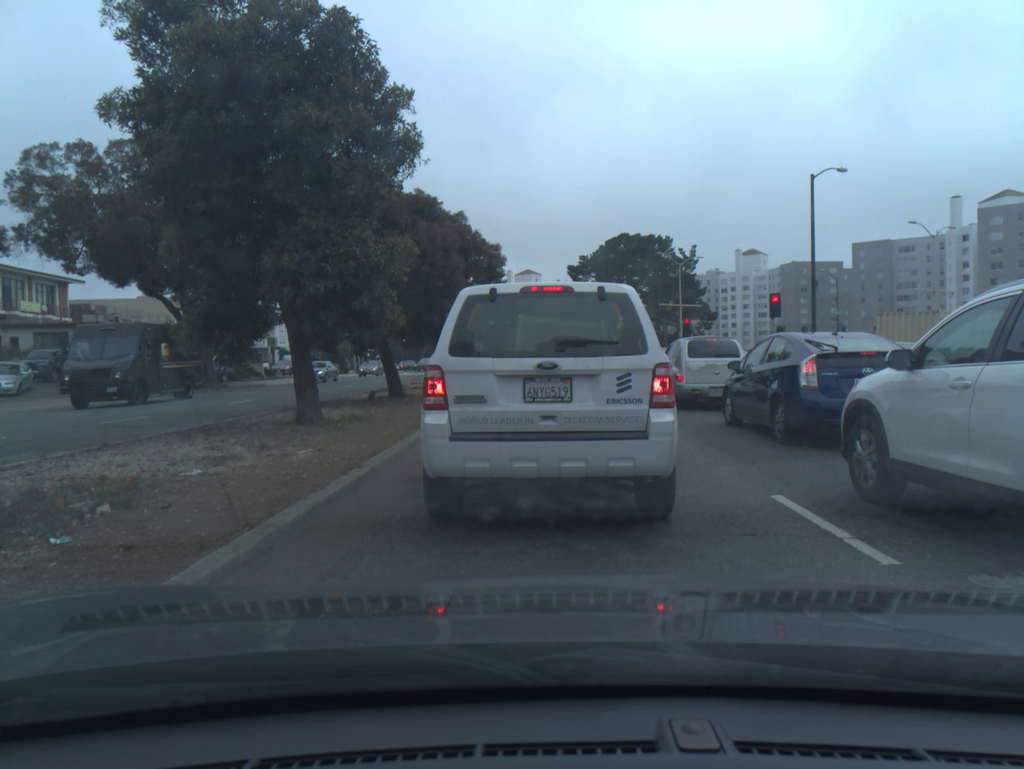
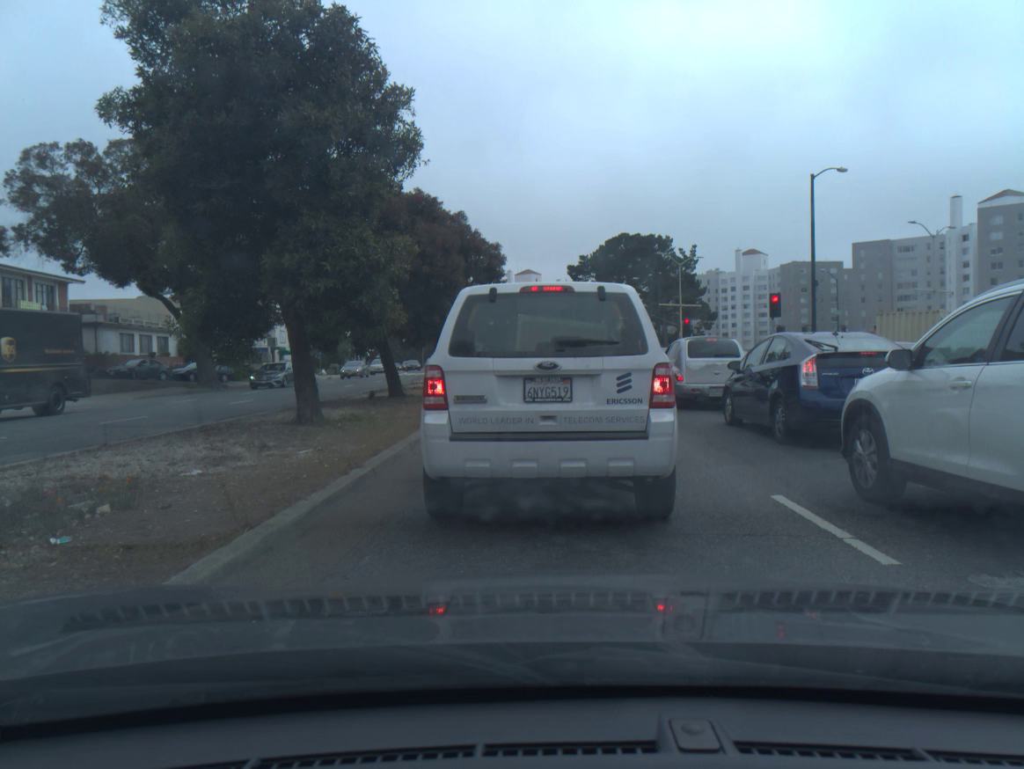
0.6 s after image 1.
(0.0, 0.0) m; 0°
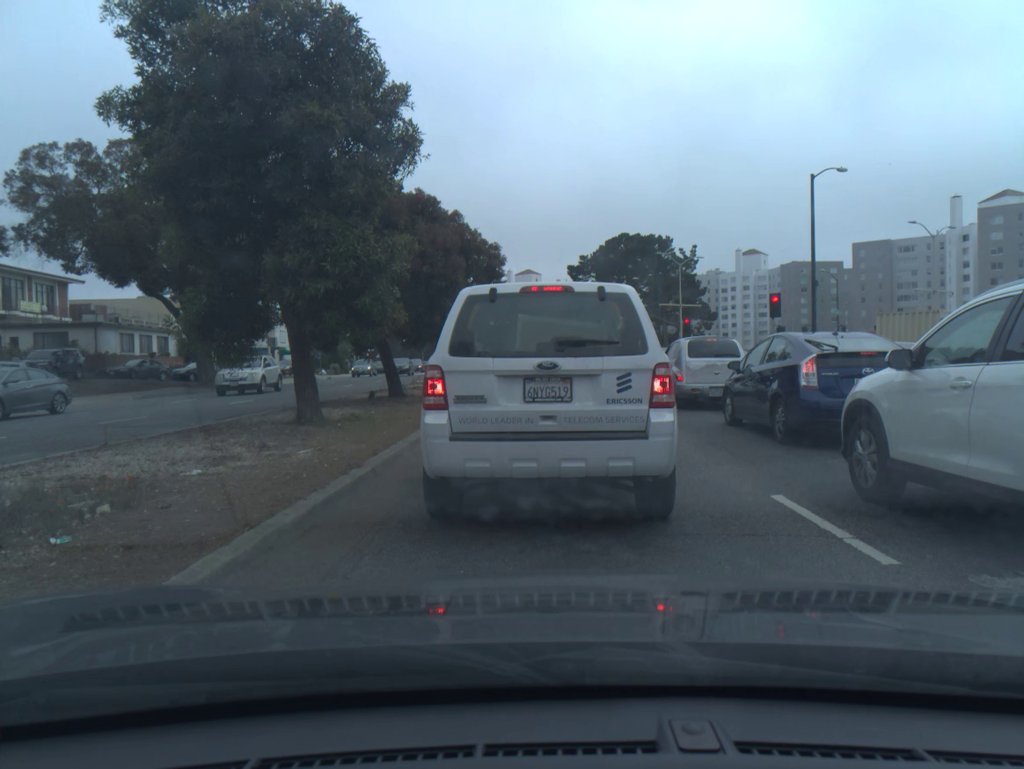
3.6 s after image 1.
(0.0, 0.0) m; 0°
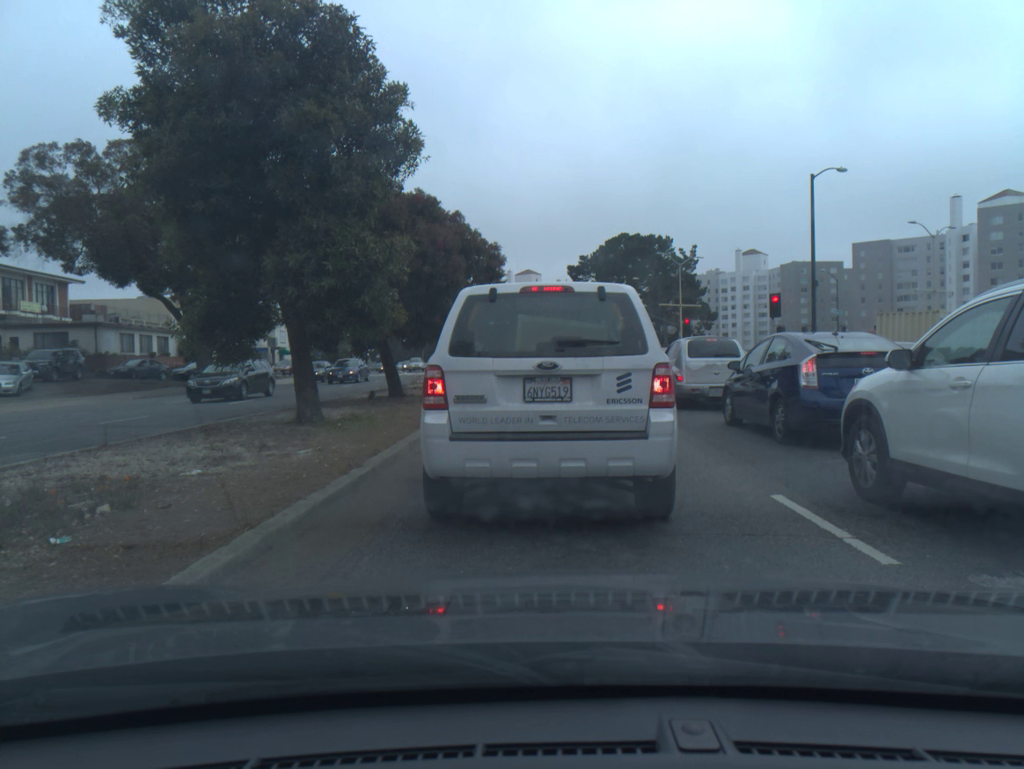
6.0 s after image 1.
(0.0, 0.0) m; 0°
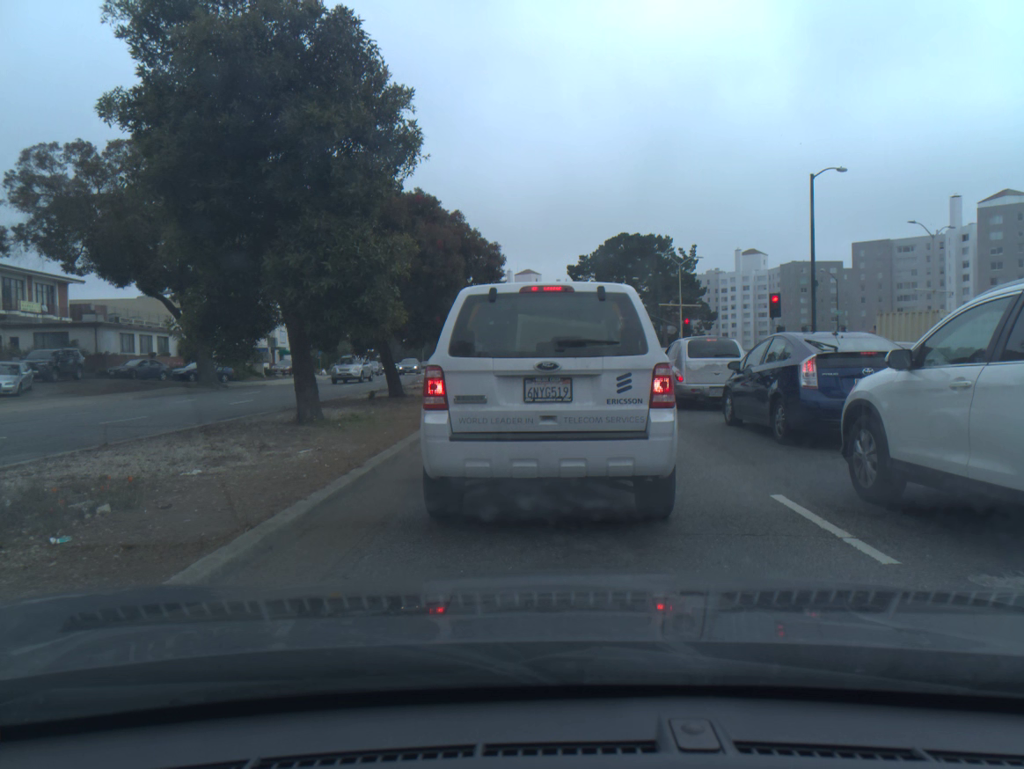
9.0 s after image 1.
(0.0, 0.0) m; 0°
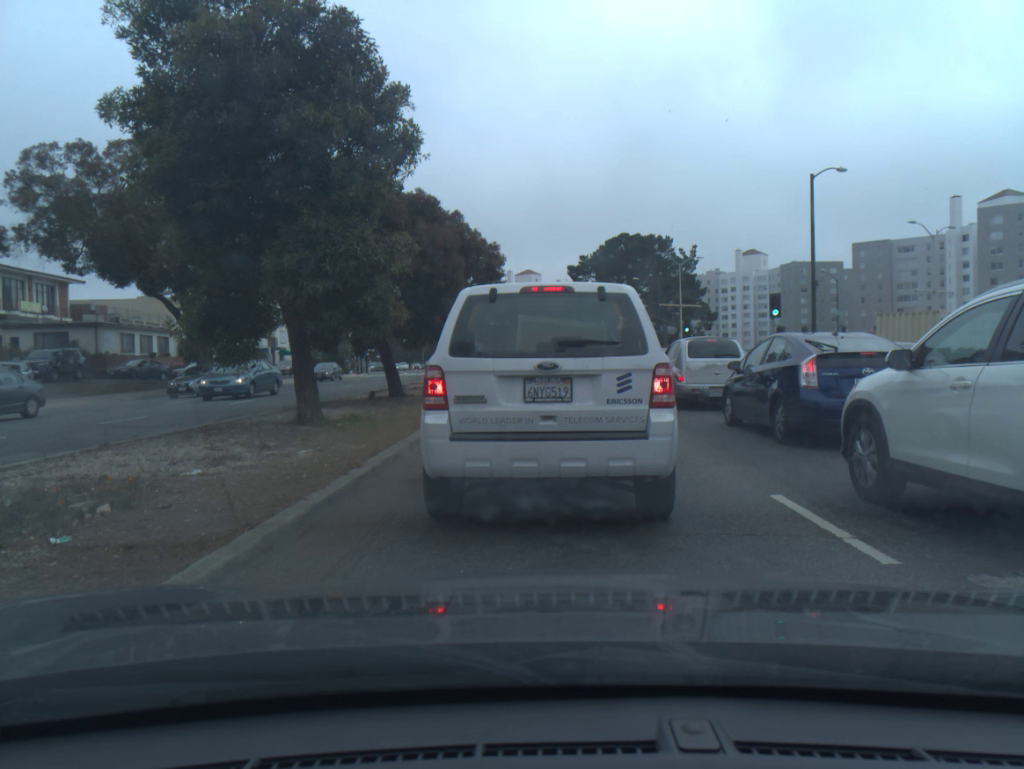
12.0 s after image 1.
(0.0, 0.0) m; 0°
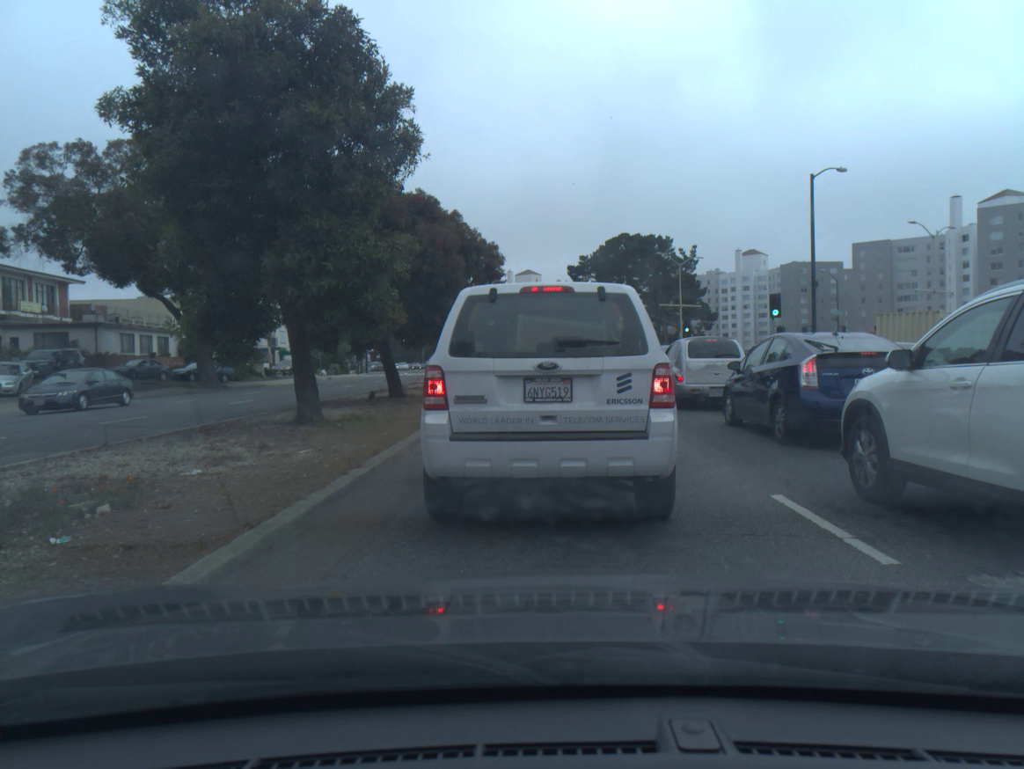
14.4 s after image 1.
(0.0, 0.0) m; 0°
